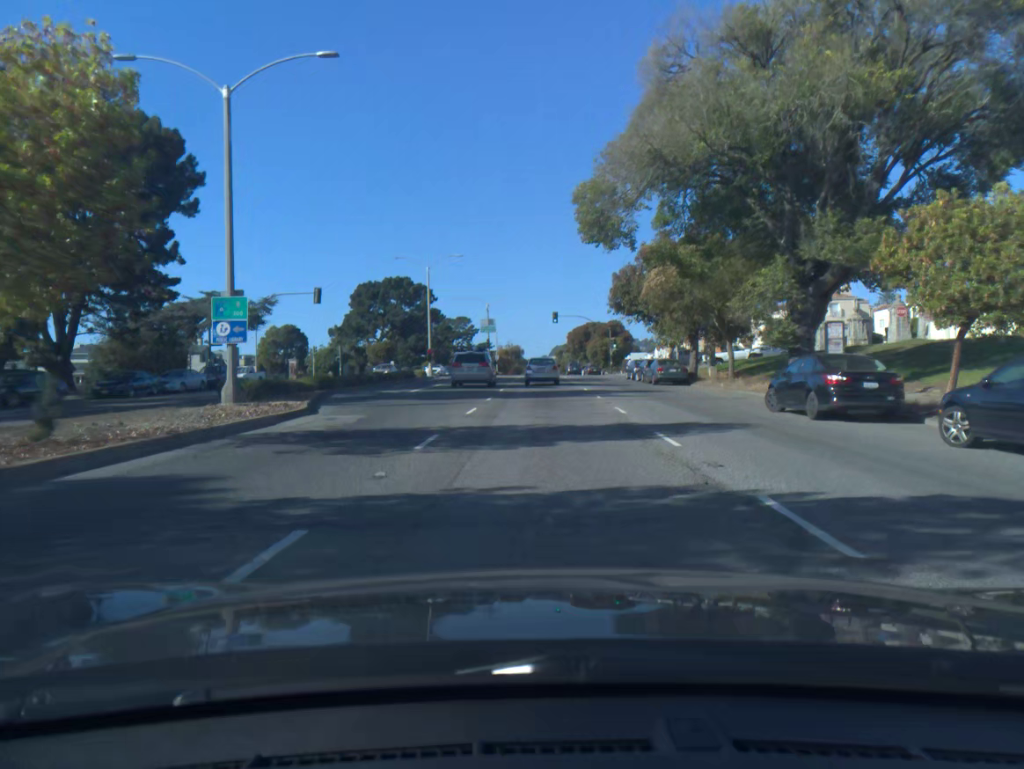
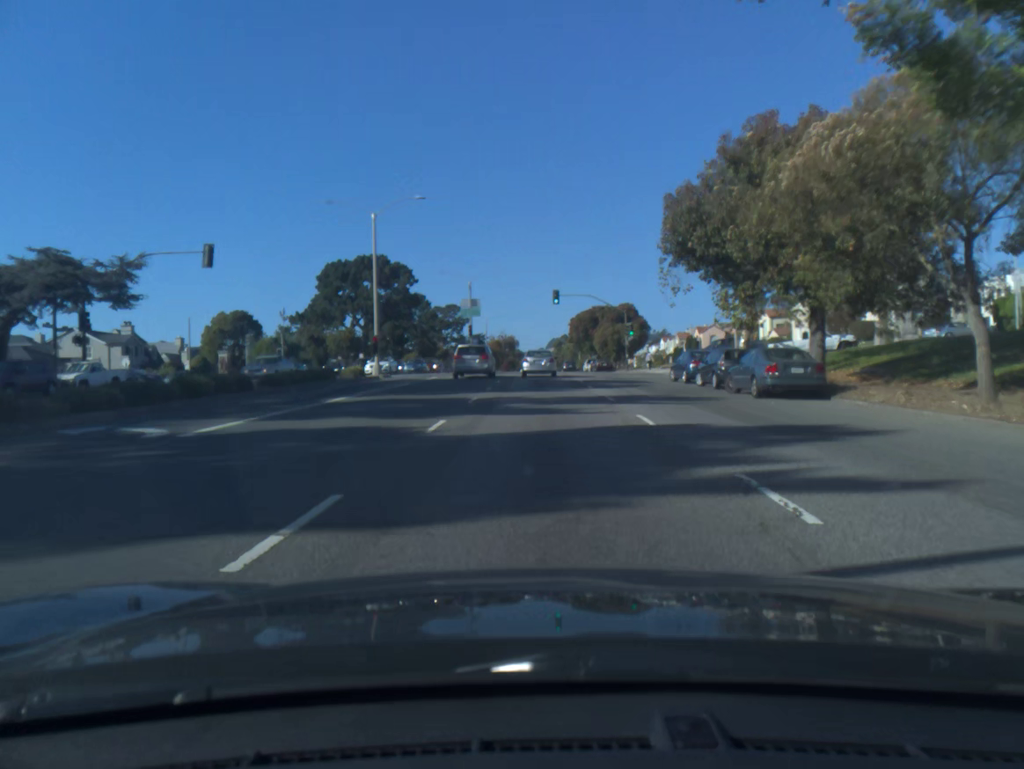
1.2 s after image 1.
(0.0, +20.3) m; 0°
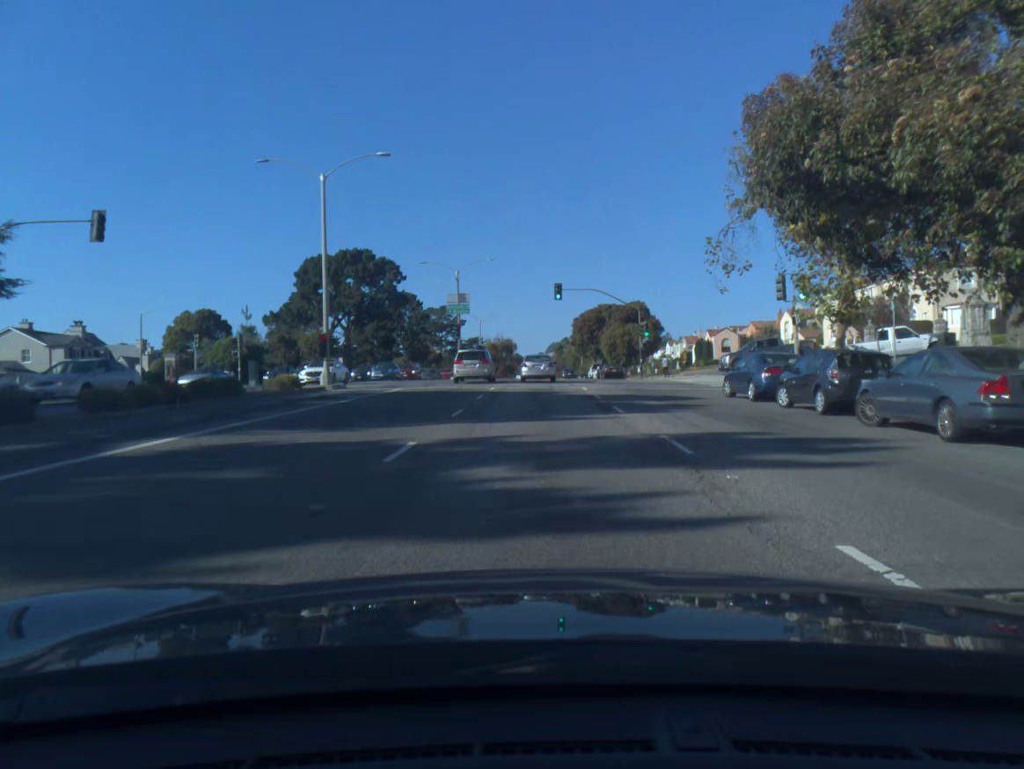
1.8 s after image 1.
(0.0, +10.2) m; 0°
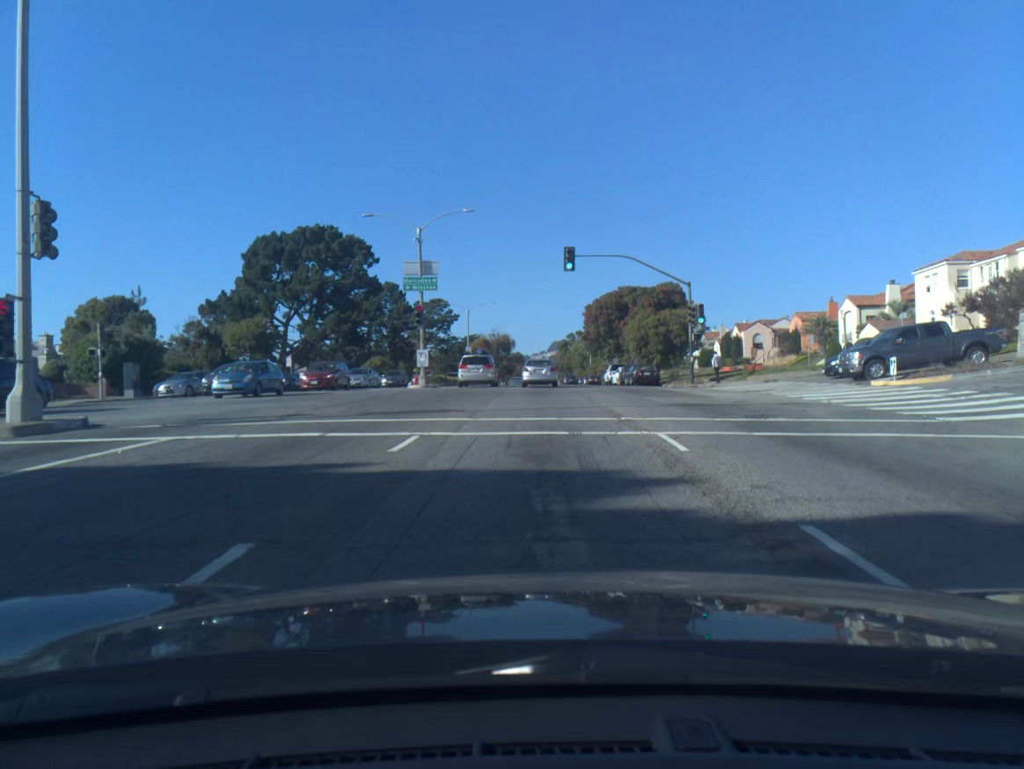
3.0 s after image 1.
(0.0, +20.1) m; 0°
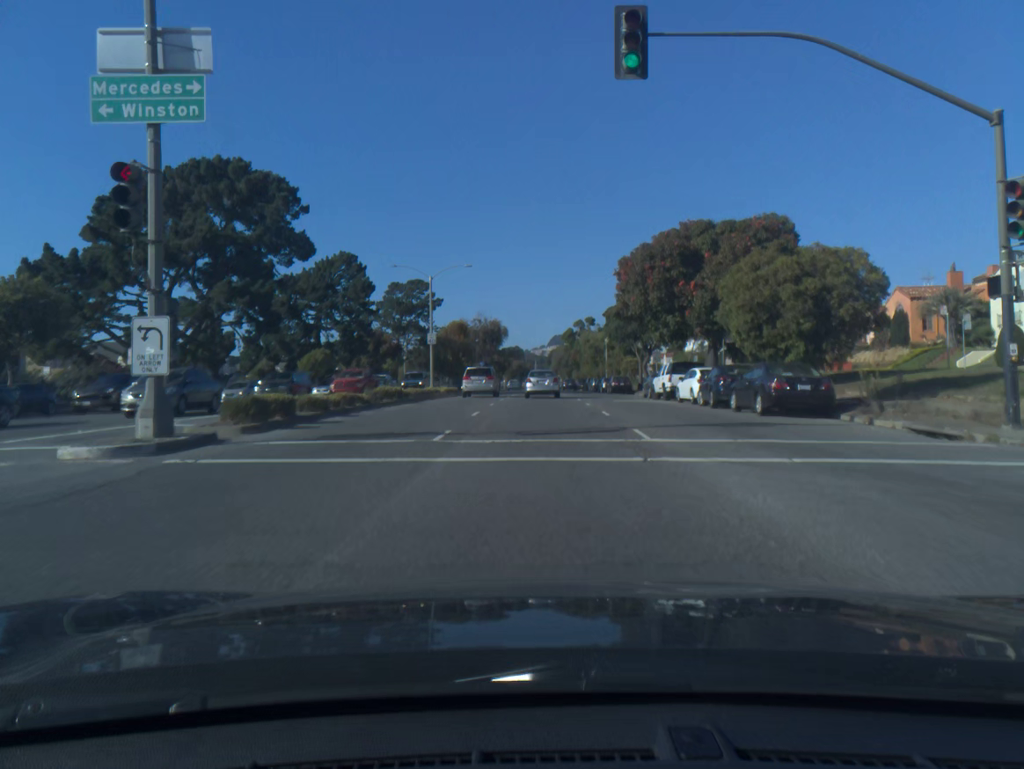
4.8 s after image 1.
(-0.1, +29.0) m; 0°
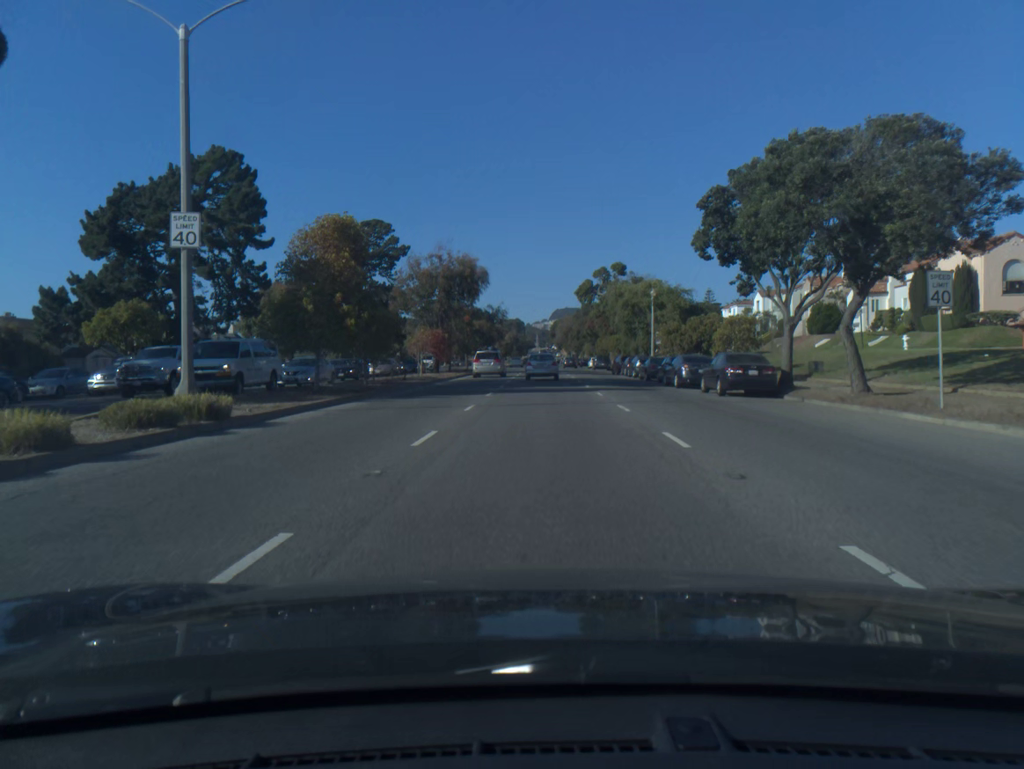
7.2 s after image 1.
(-0.1, +39.4) m; 0°
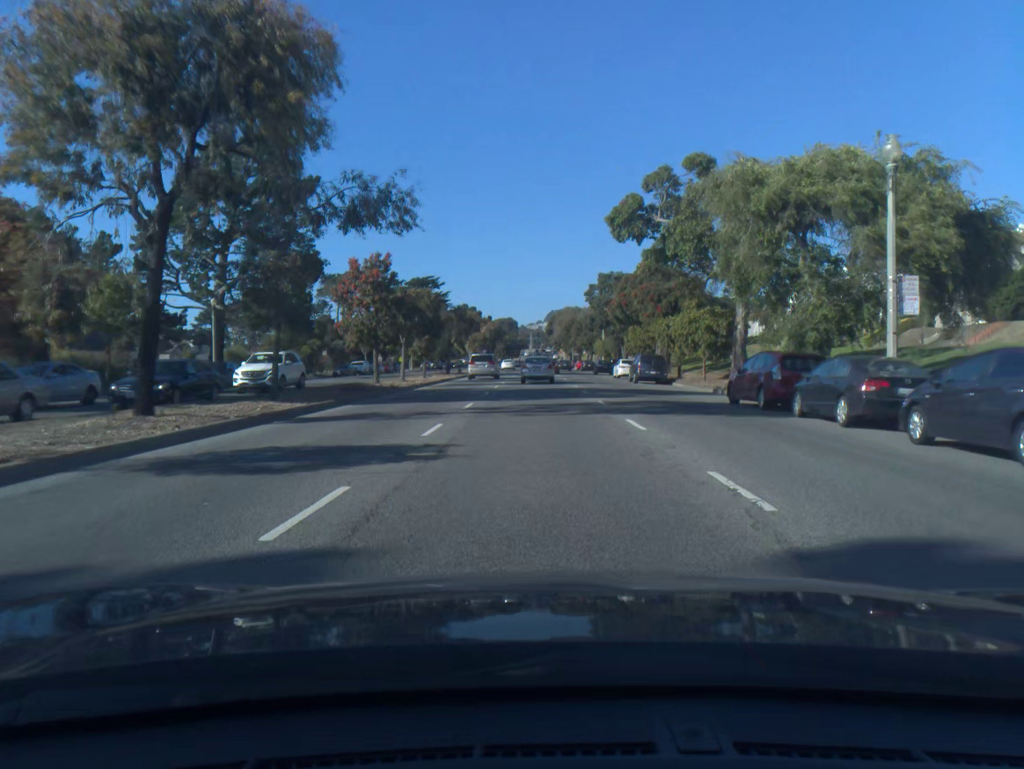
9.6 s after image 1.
(+0.3, +41.3) m; 0°
